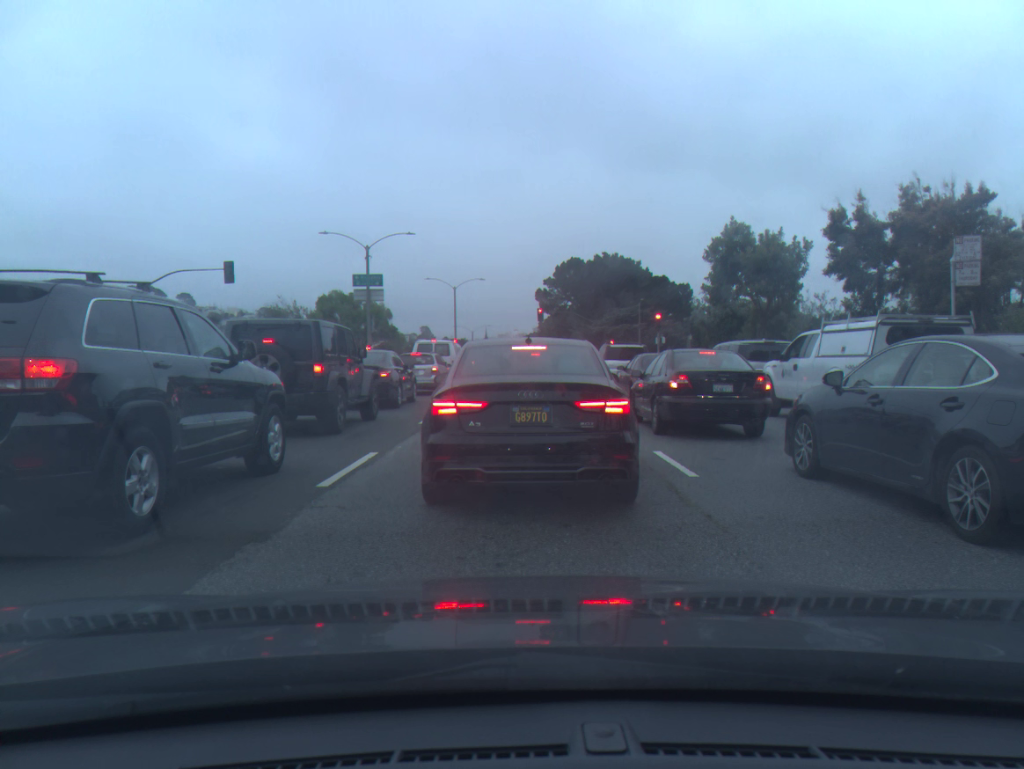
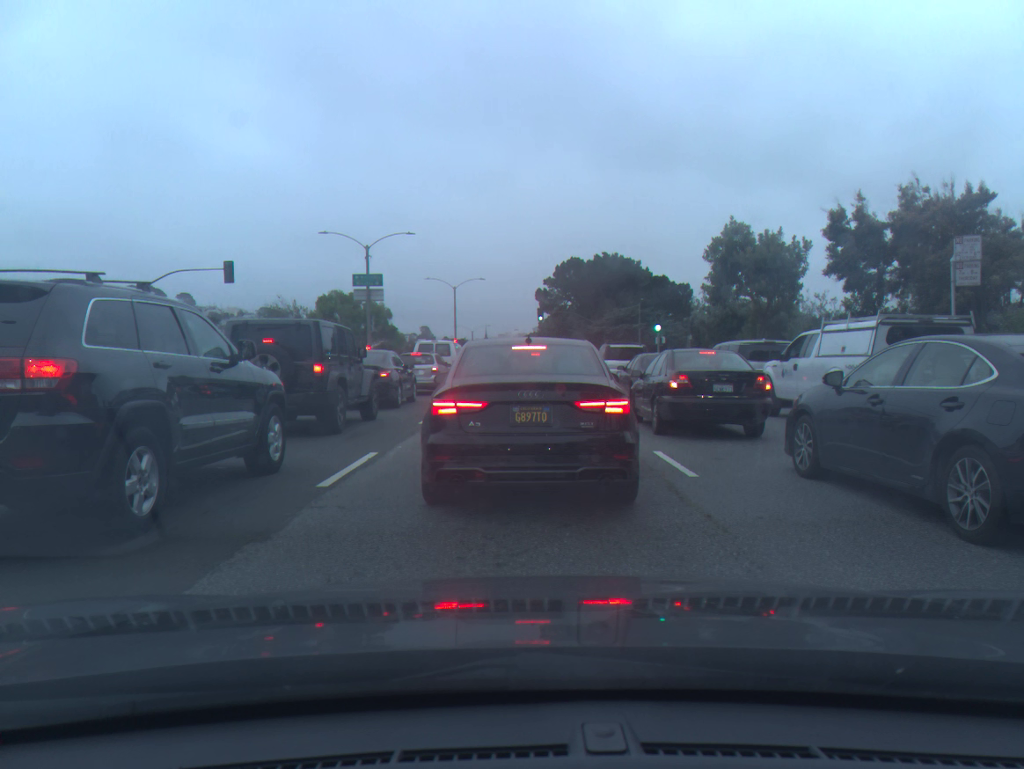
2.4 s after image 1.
(0.0, -0.1) m; 0°
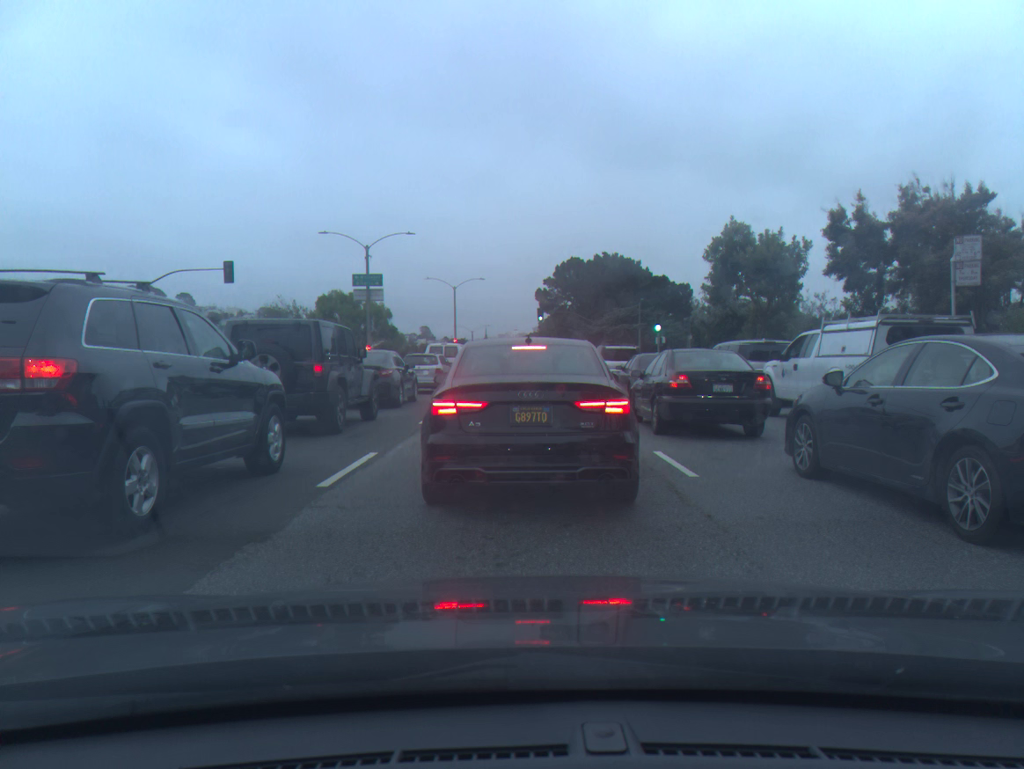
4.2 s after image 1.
(0.0, -0.1) m; 0°
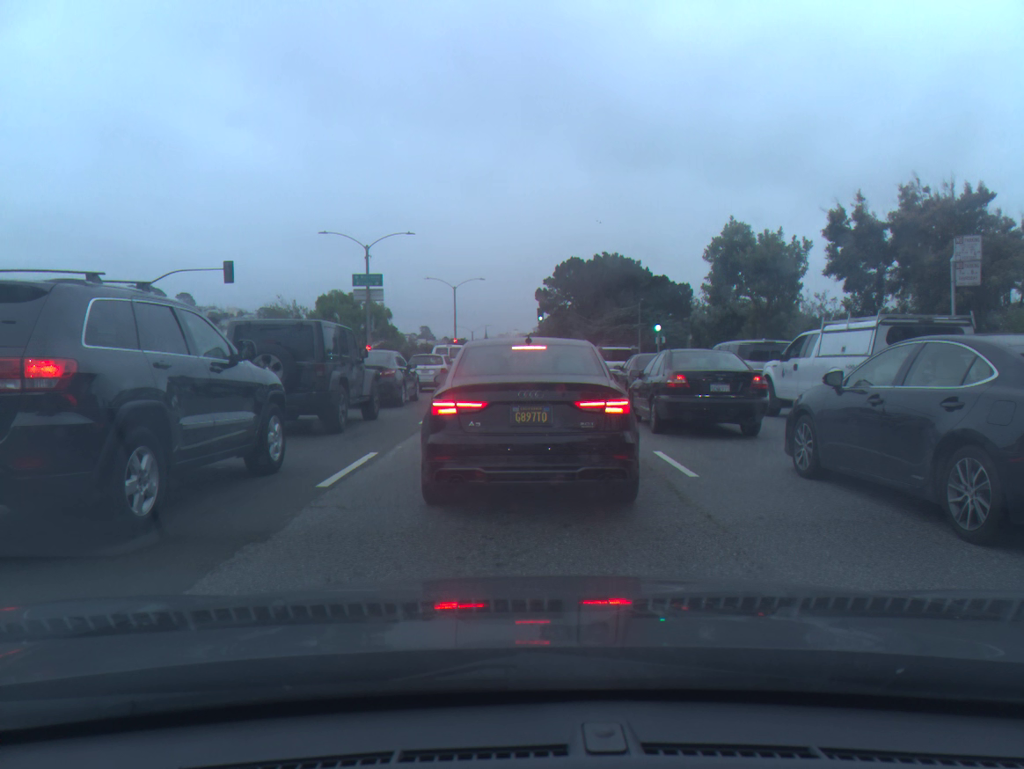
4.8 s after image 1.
(0.0, 0.0) m; 0°
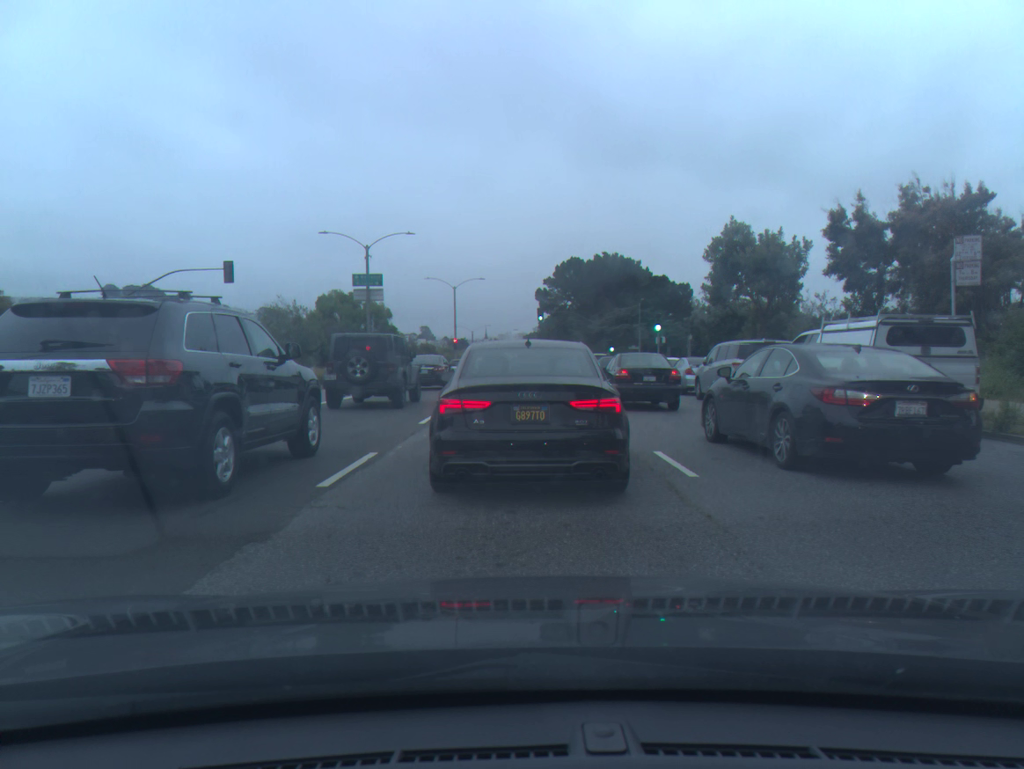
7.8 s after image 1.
(0.0, 0.0) m; 0°
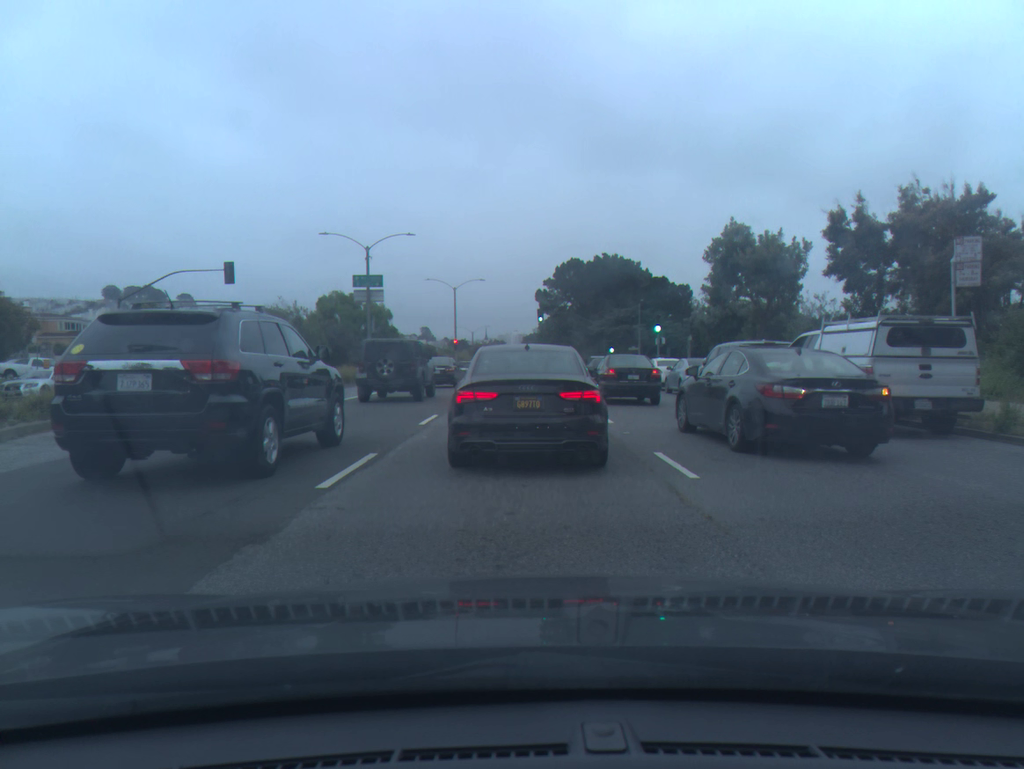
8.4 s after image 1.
(0.0, 0.0) m; 0°
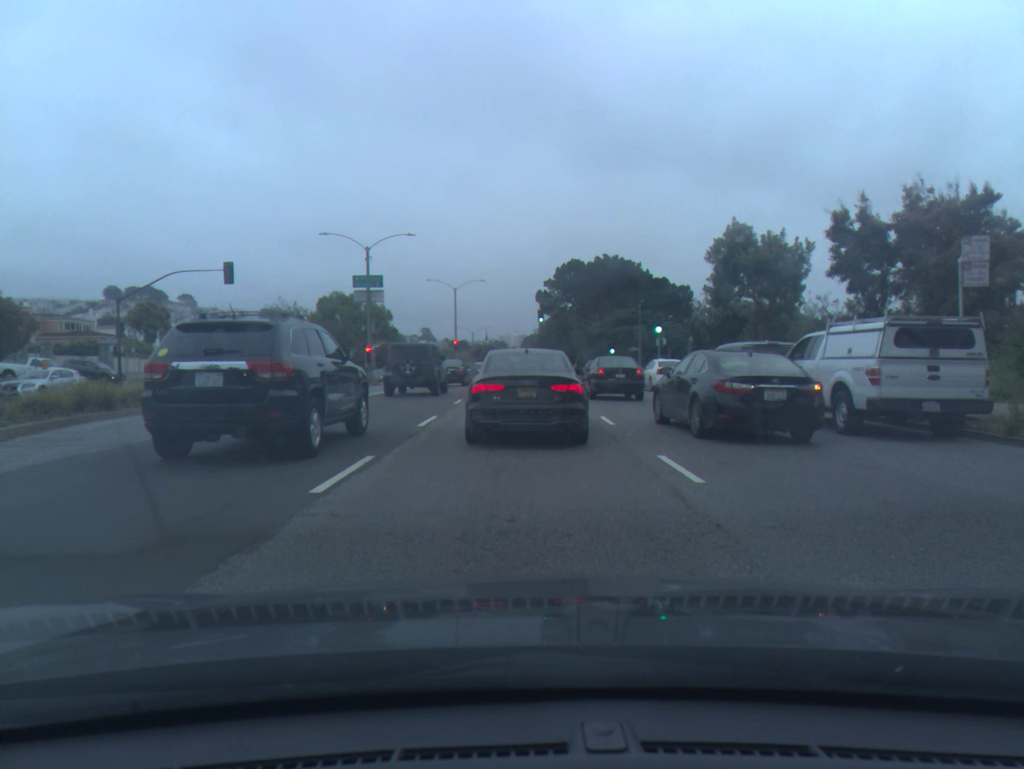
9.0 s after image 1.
(0.0, +0.2) m; 0°
